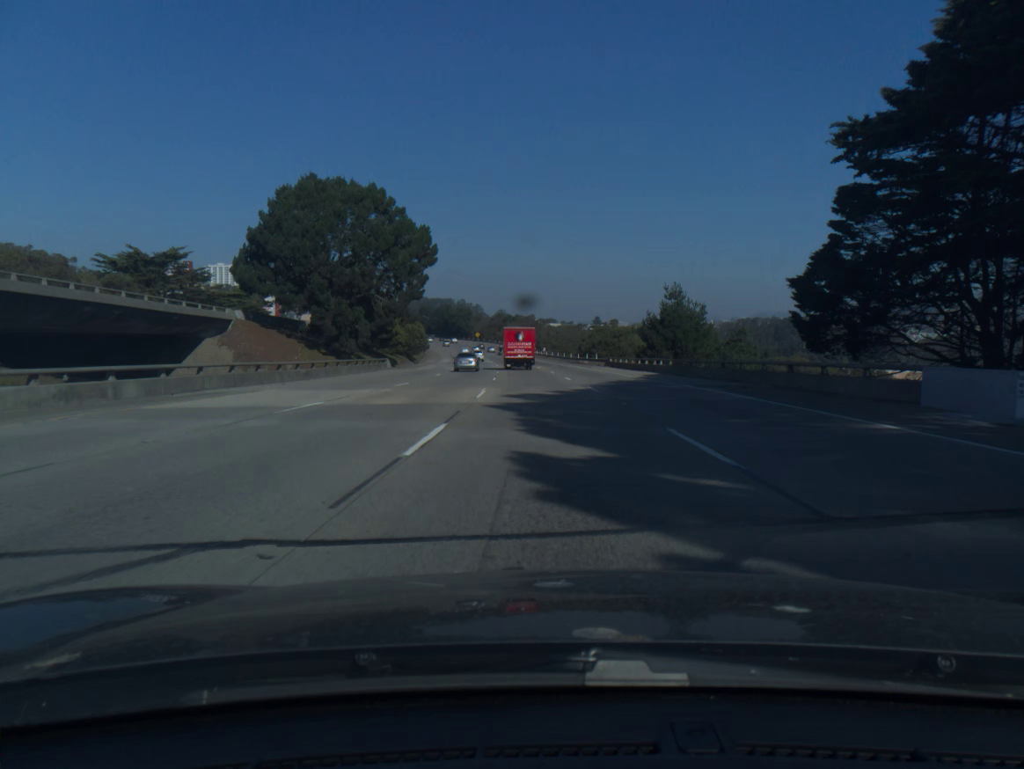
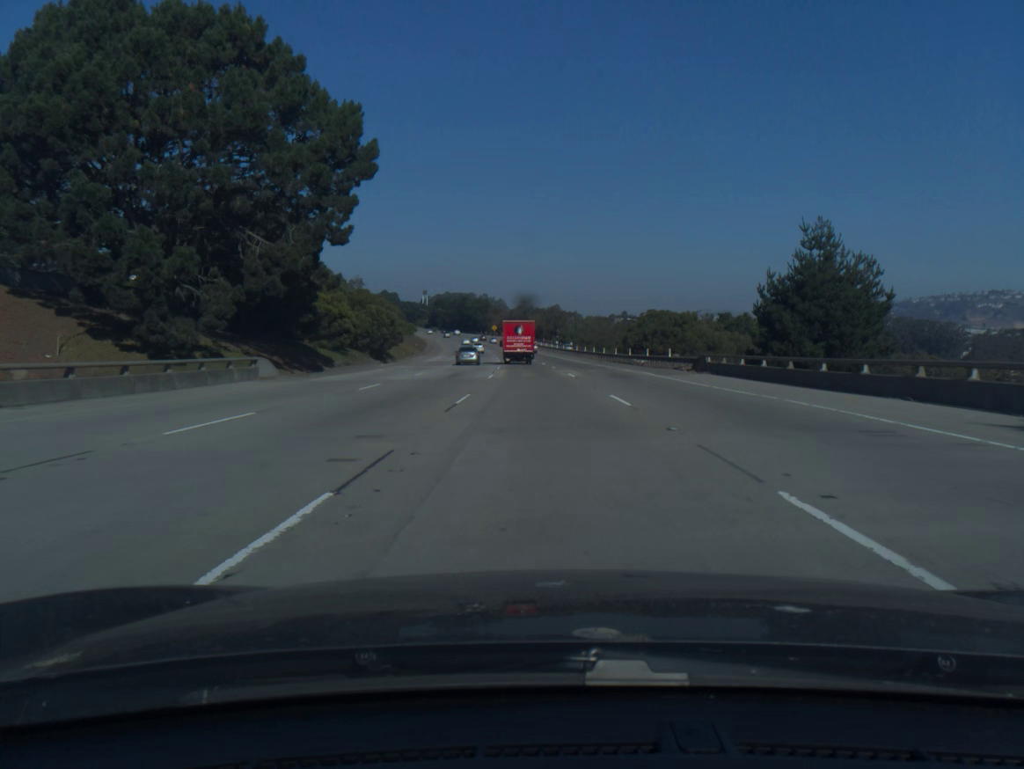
(-0.5, +35.5) m; -2°
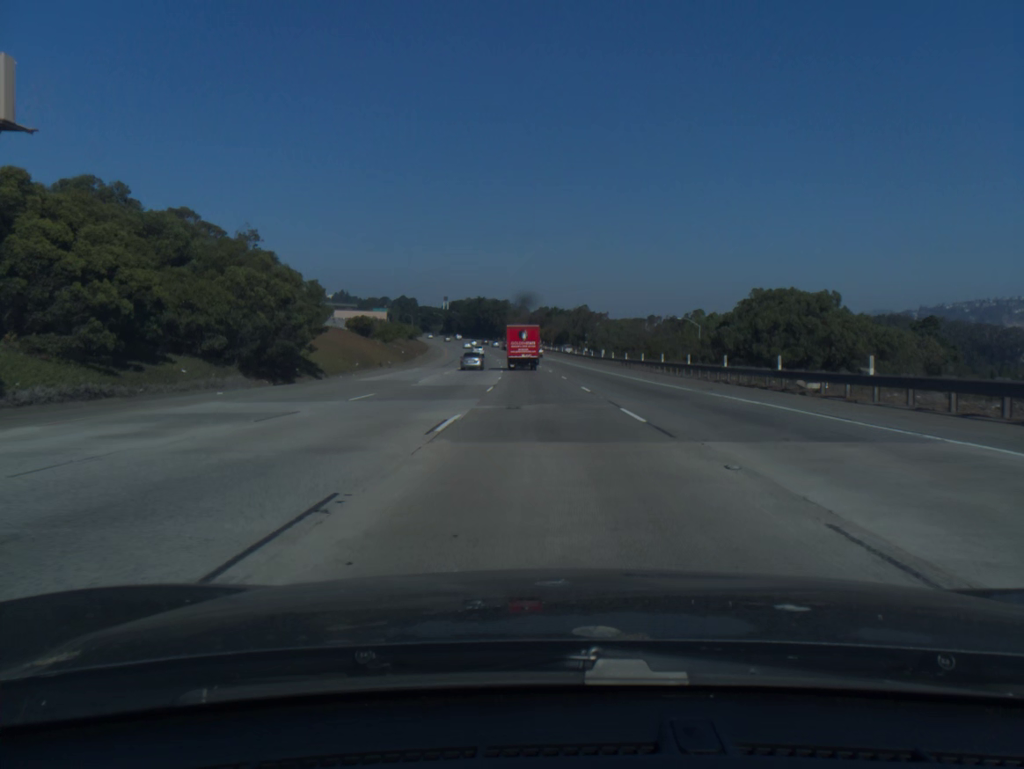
(-0.6, +35.3) m; -2°
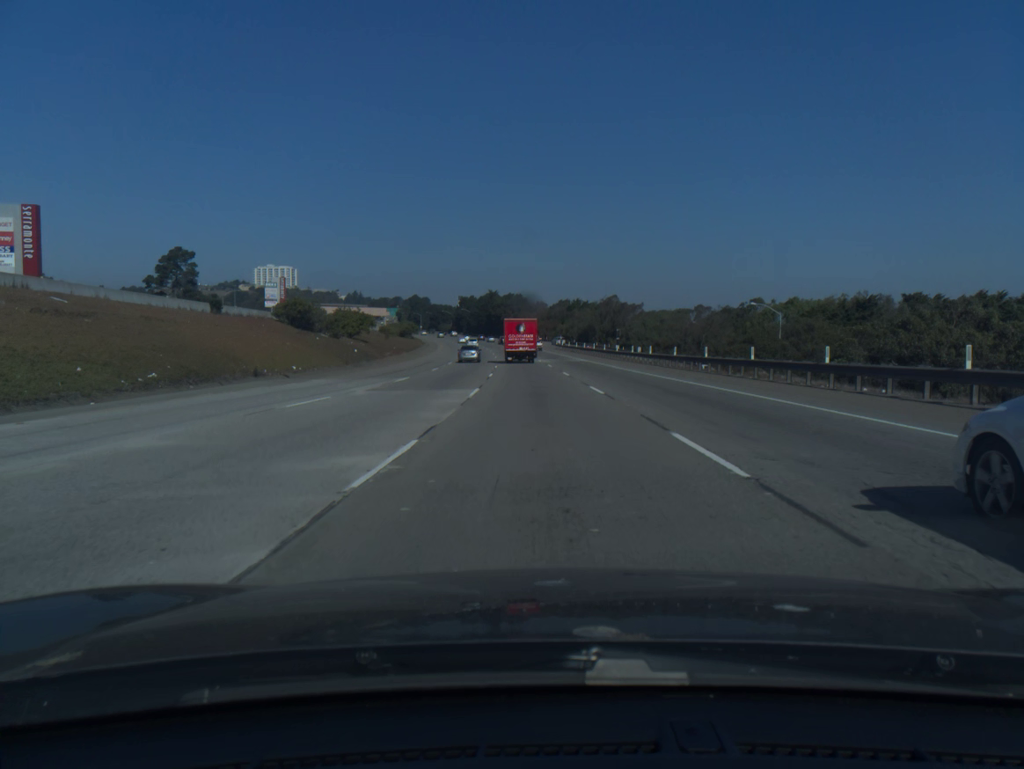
(-0.4, +35.2) m; -1°
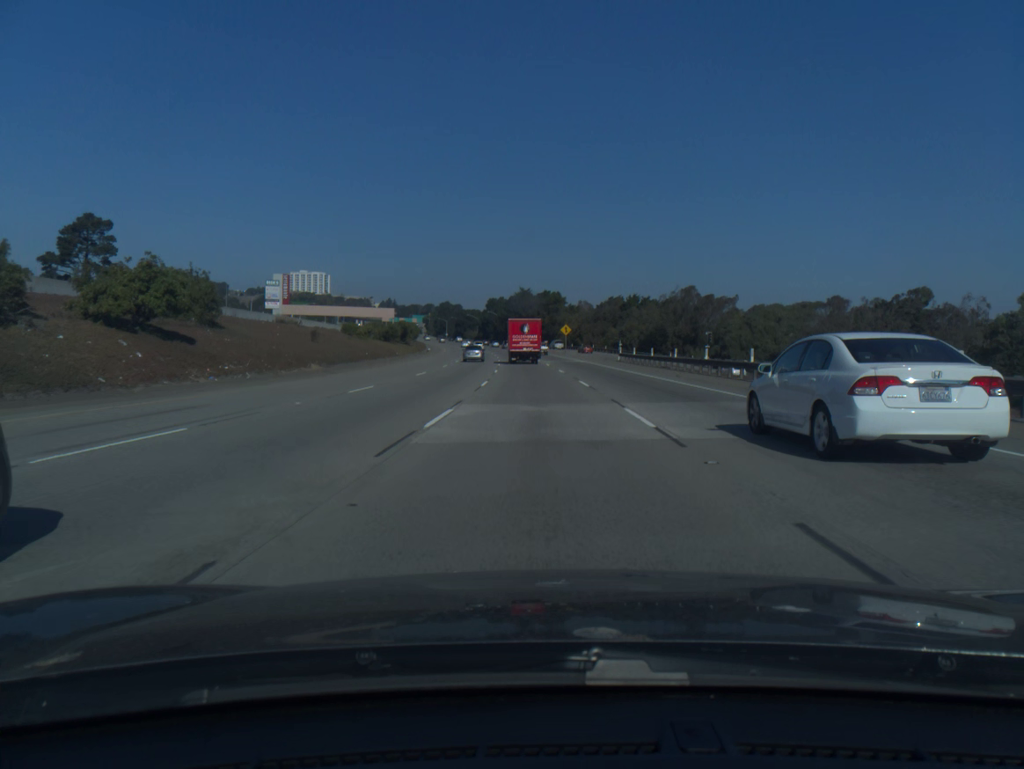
(-1.1, +52.7) m; -3°
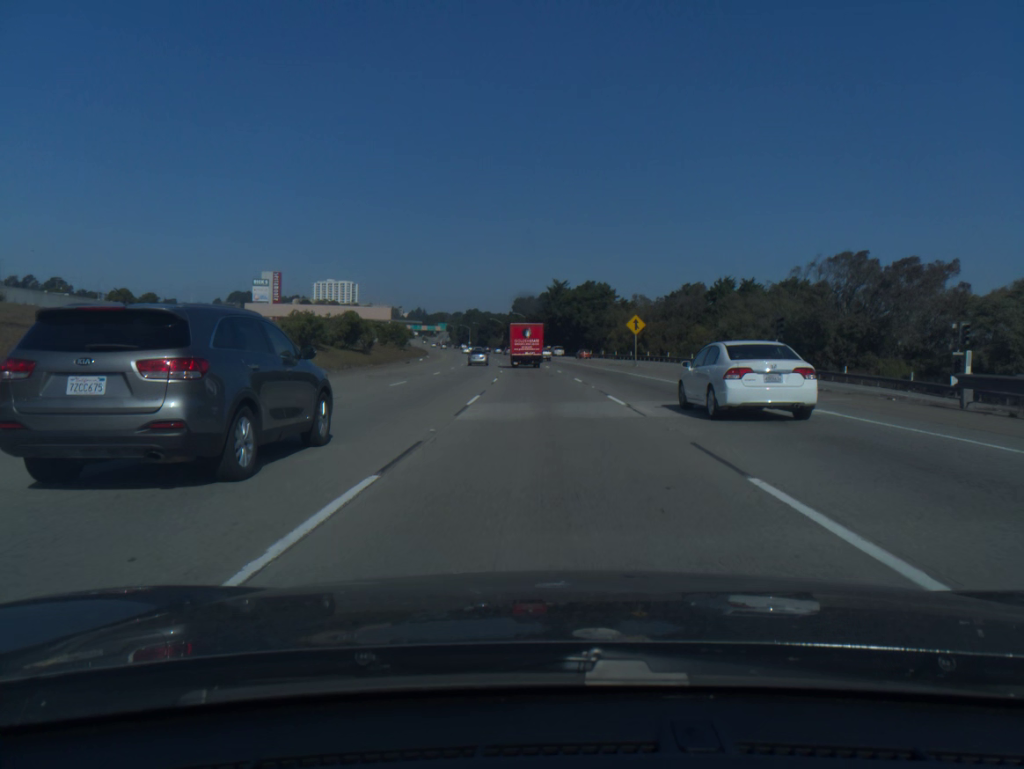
(-1.2, +52.6) m; -2°
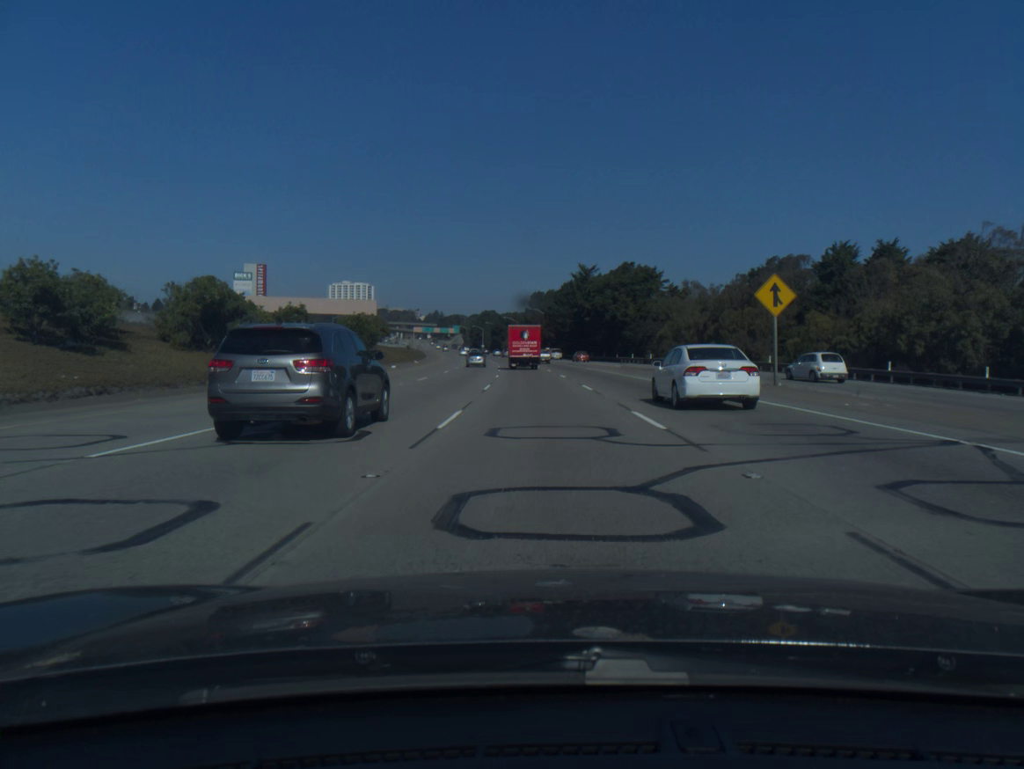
(-0.4, +34.8) m; -1°
